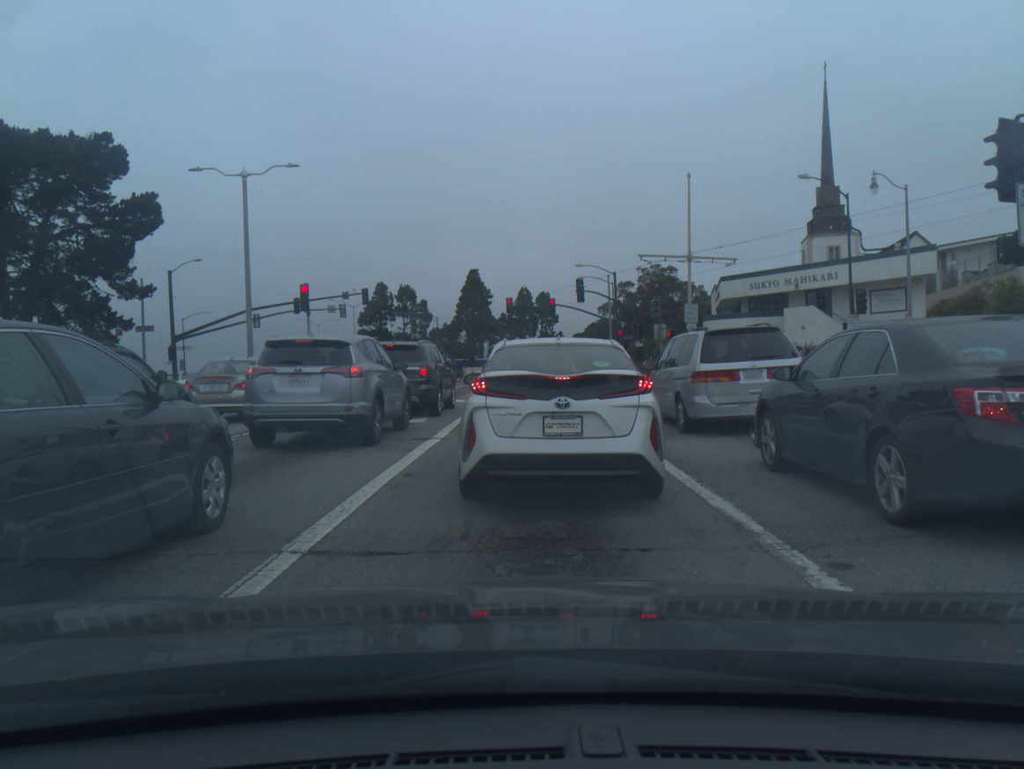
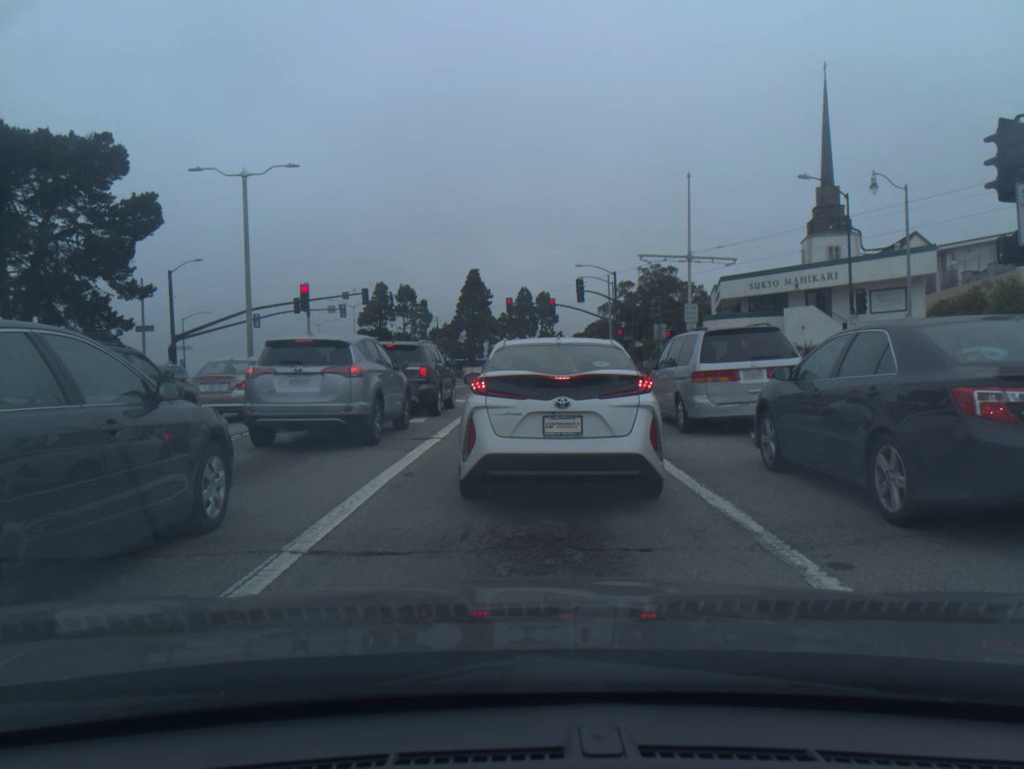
(0.0, 0.0) m; 0°
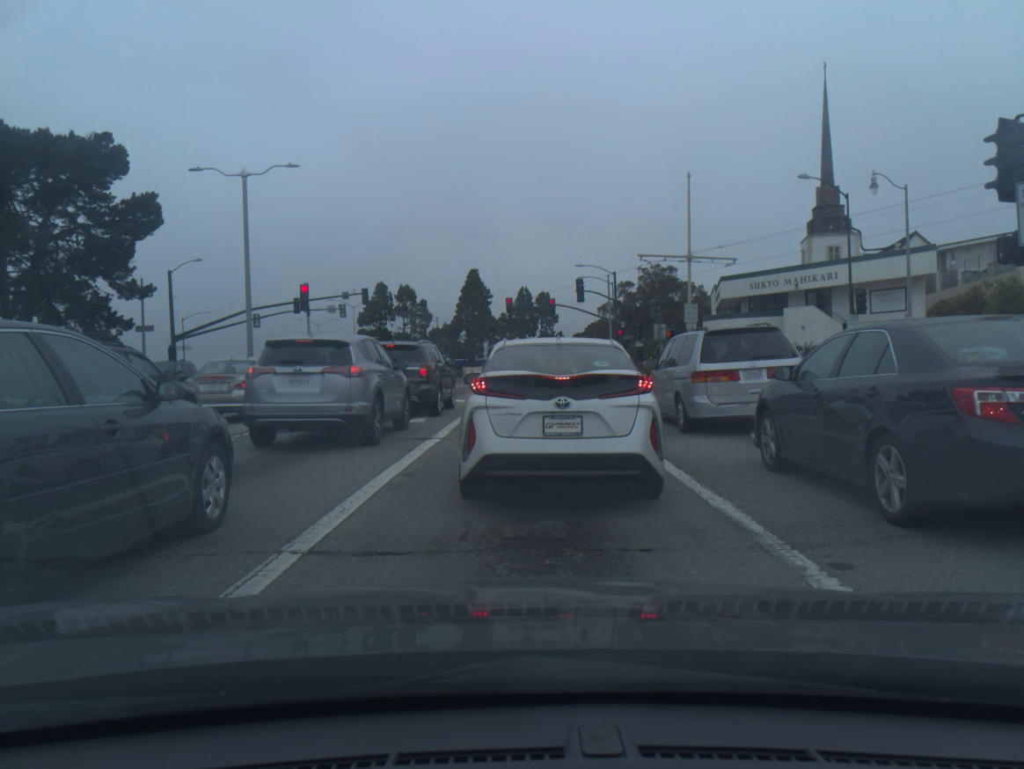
(0.0, 0.0) m; 0°
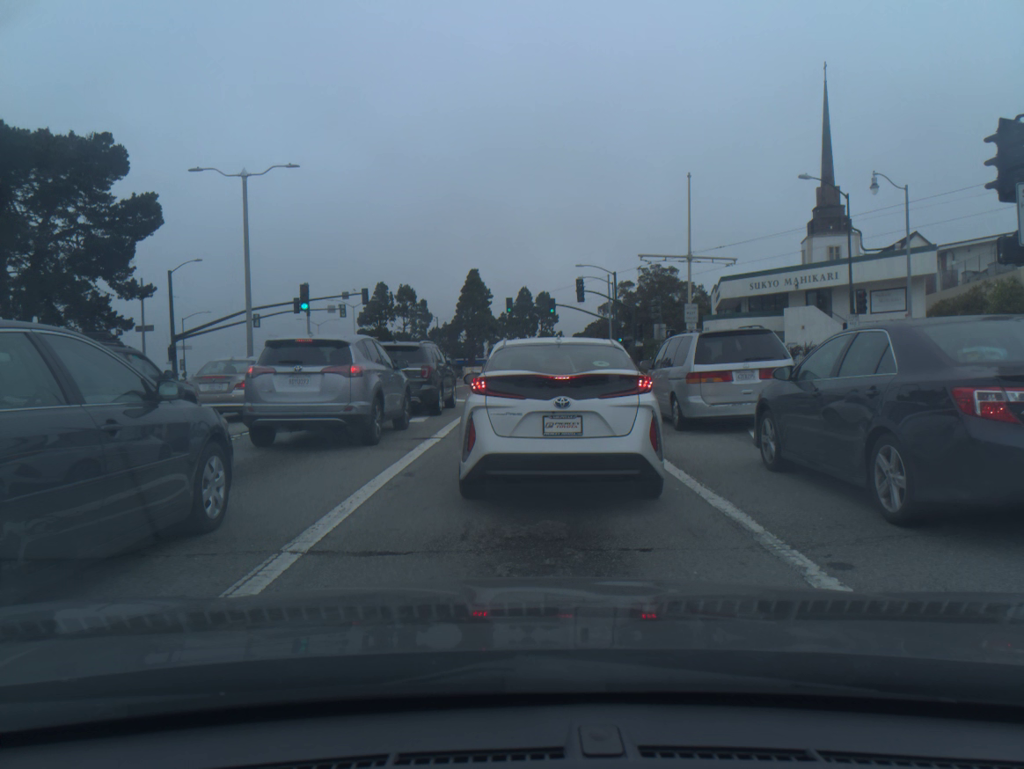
(0.0, 0.0) m; 0°
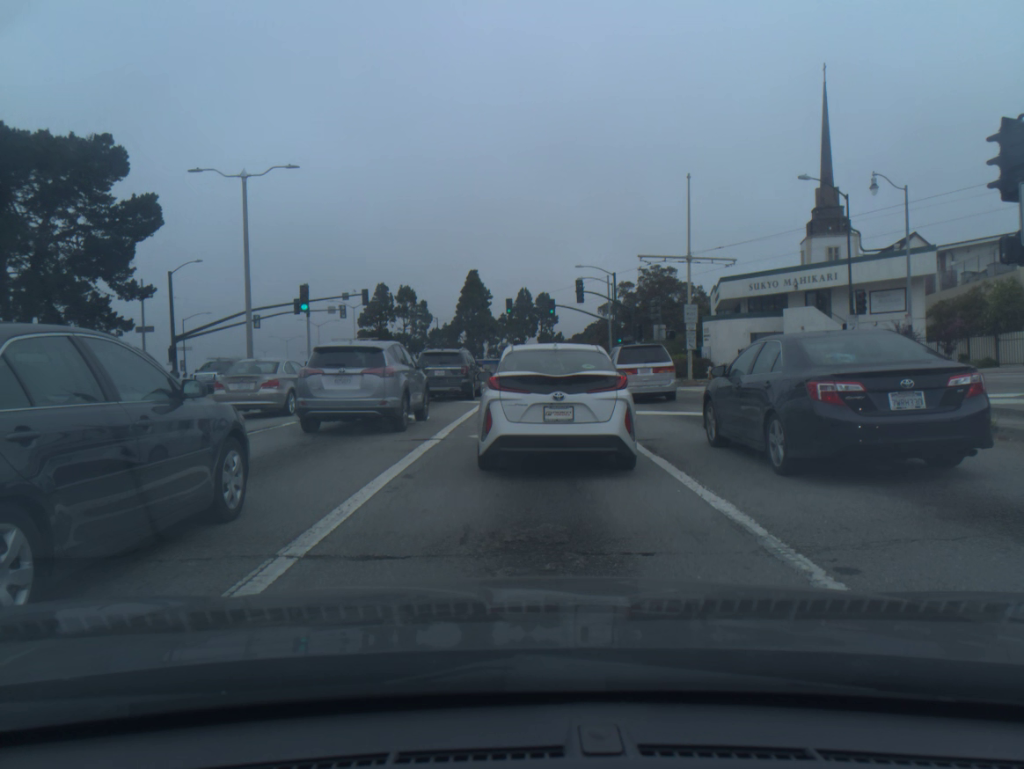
(0.0, +0.1) m; -1°
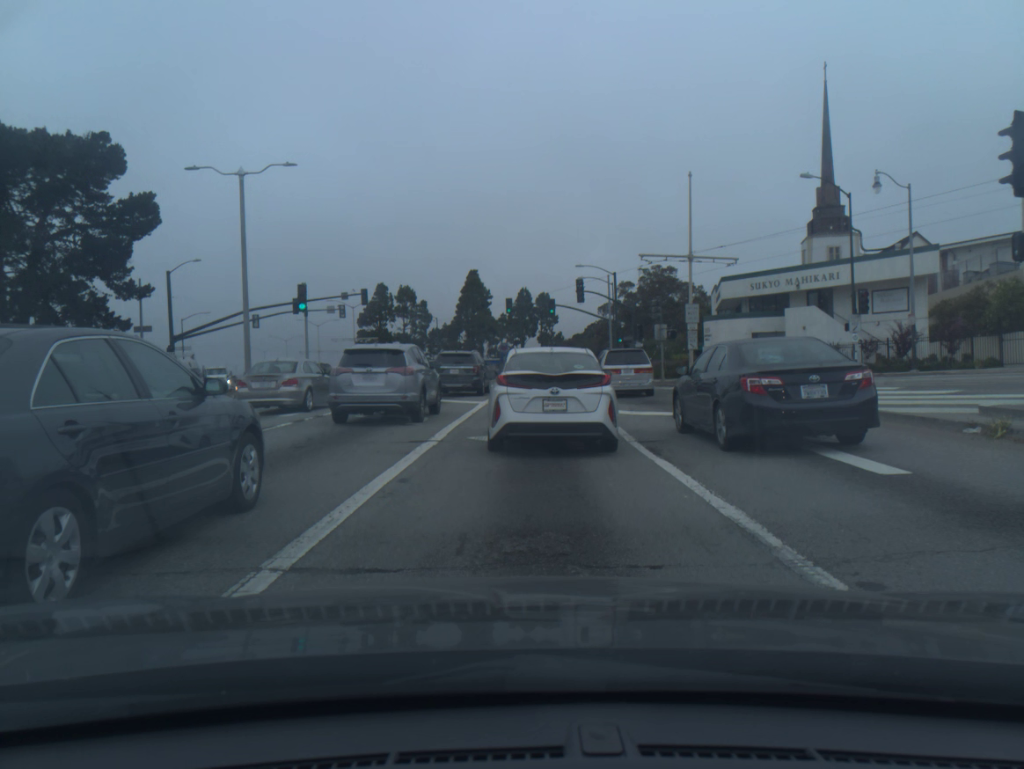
(0.0, +0.3) m; -1°
